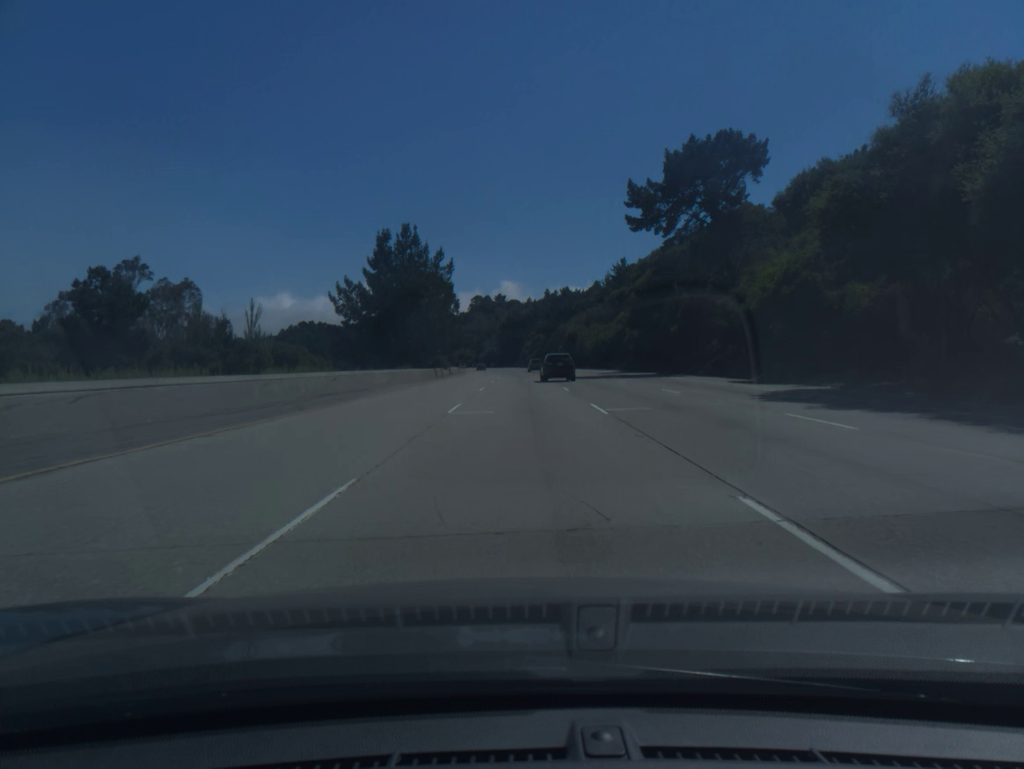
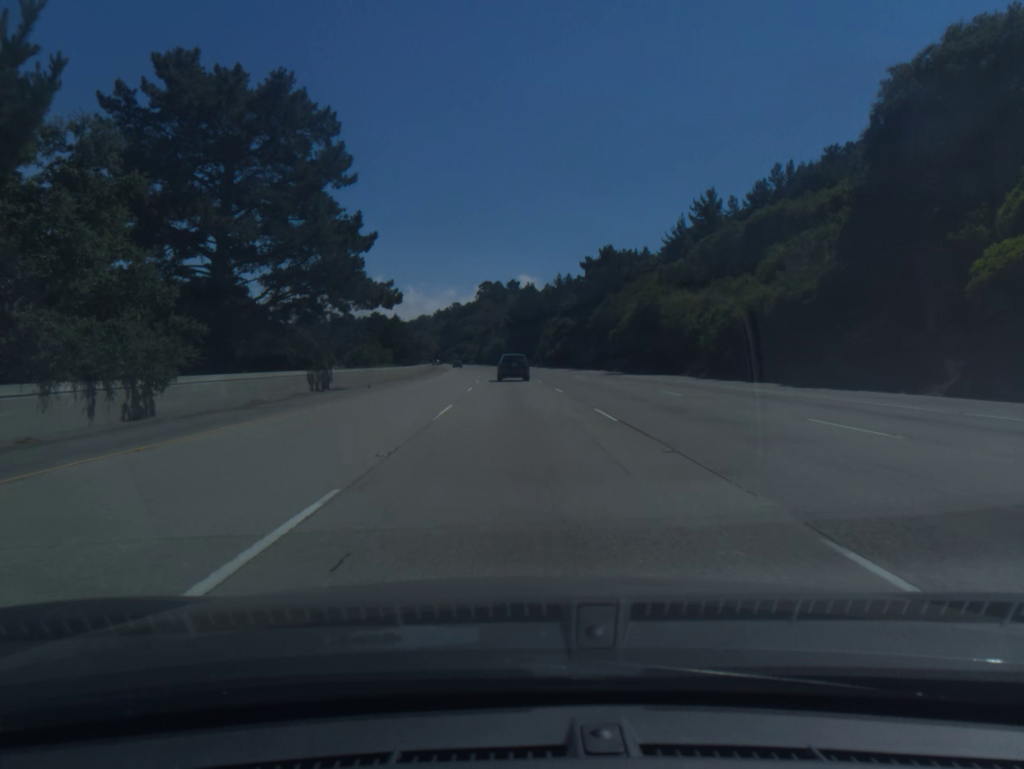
(-0.1, +75.3) m; -1°
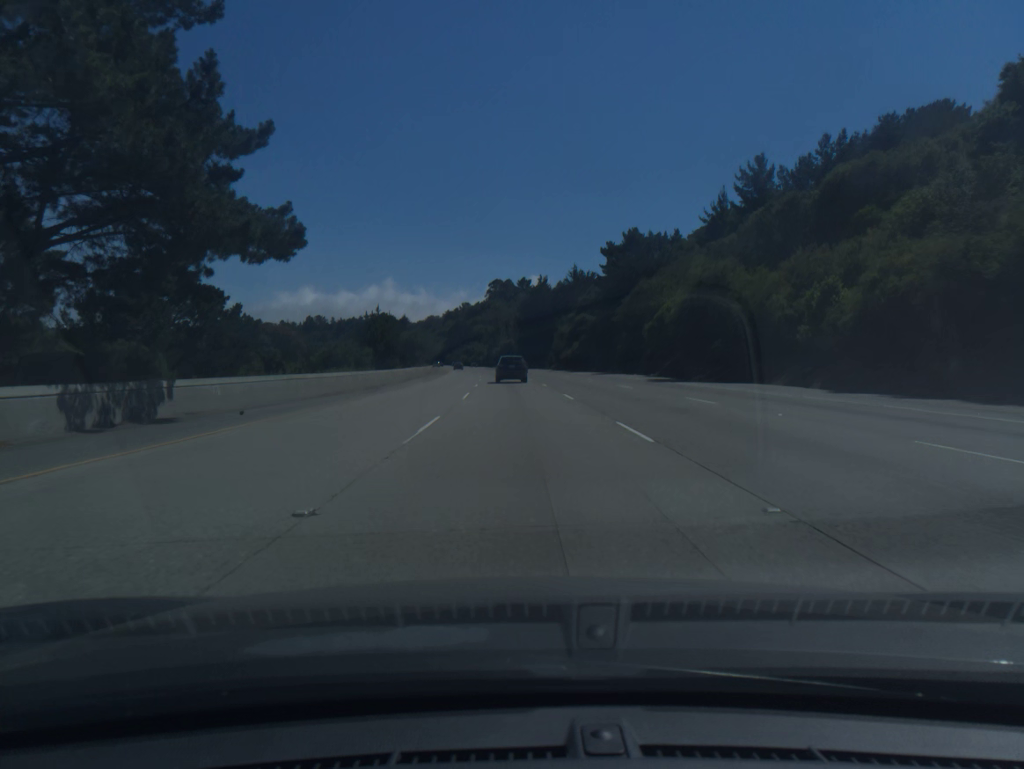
(-0.1, +18.8) m; -1°
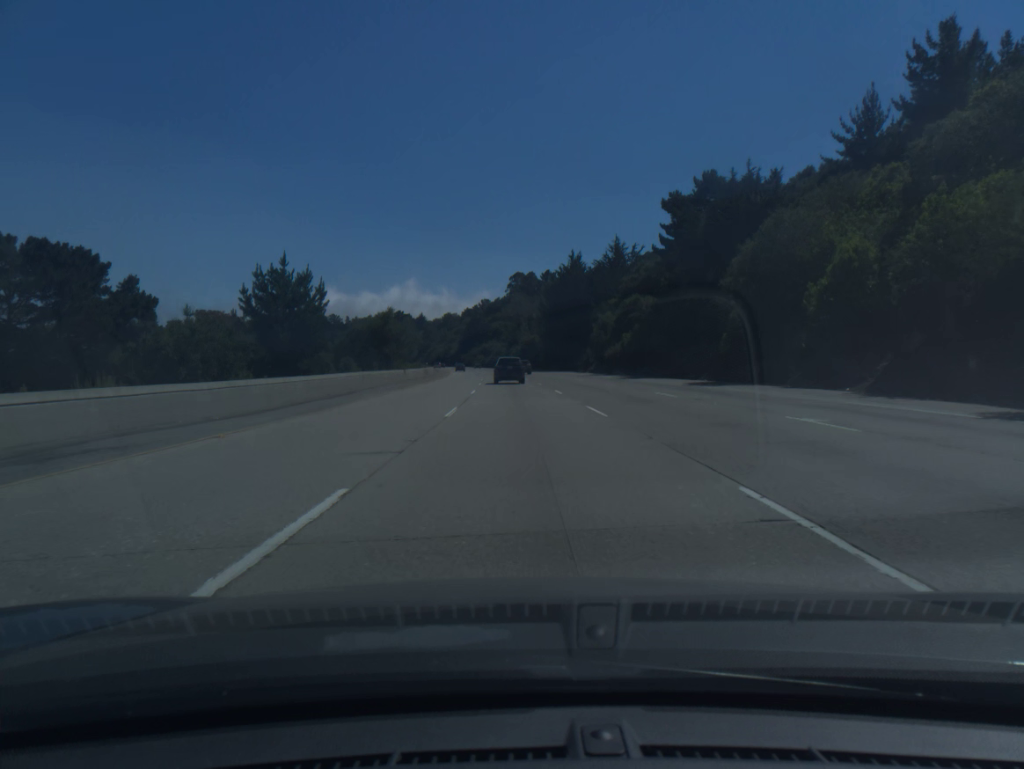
(-0.5, +37.4) m; -2°
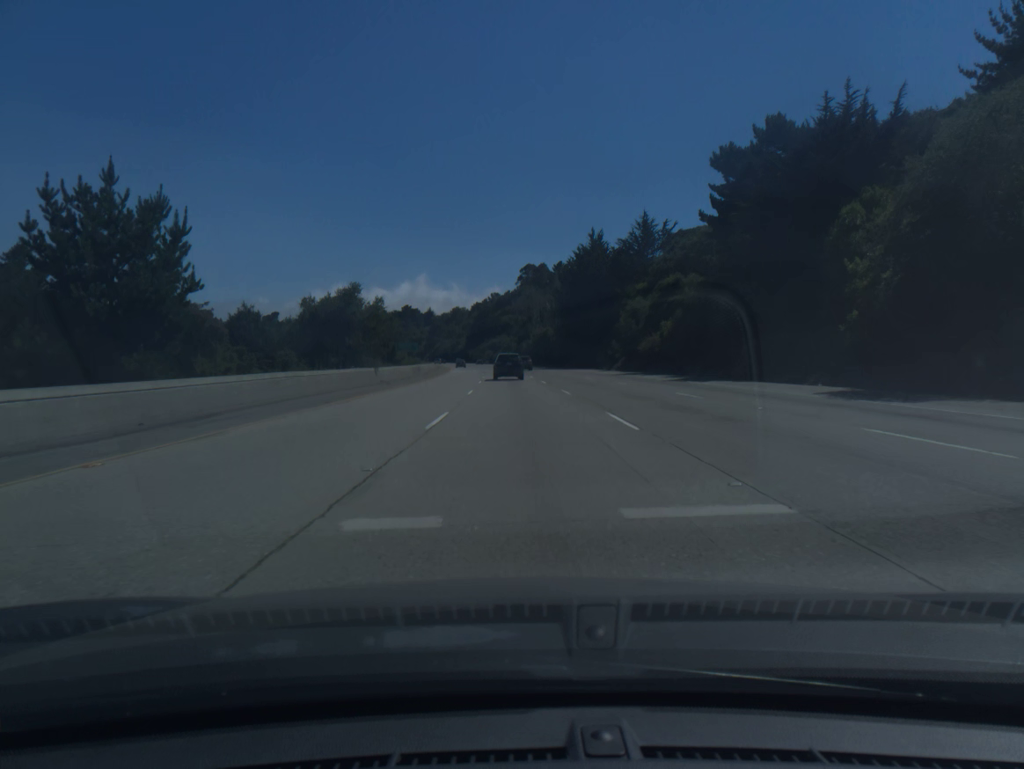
(-0.1, +18.5) m; -1°
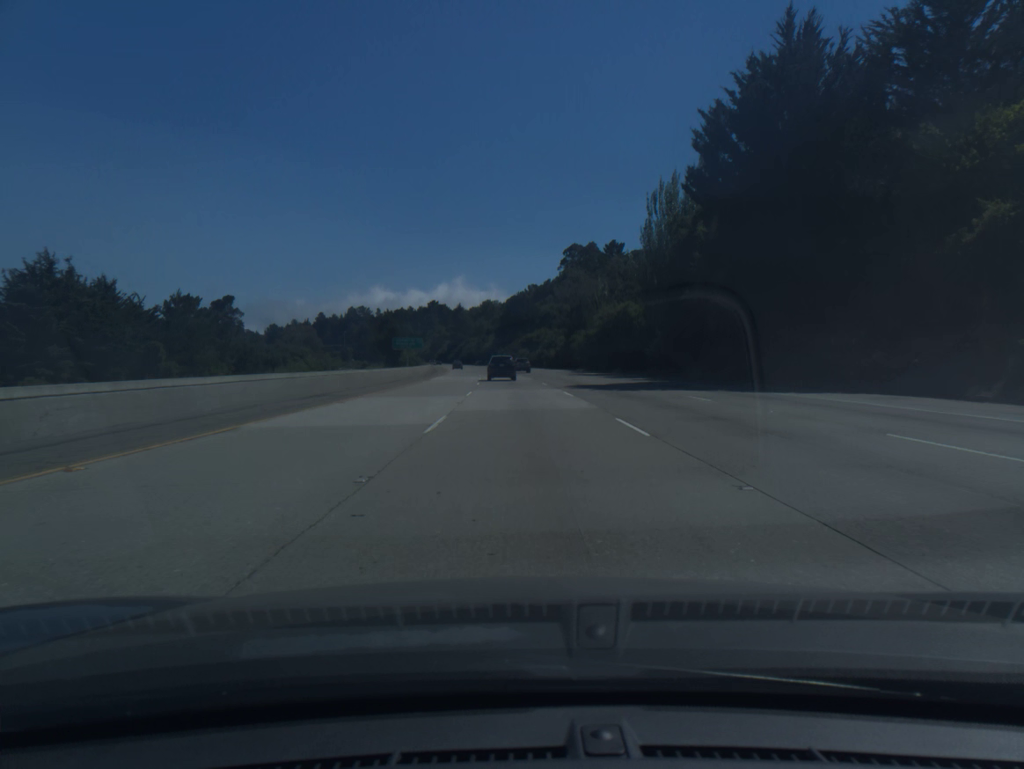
(-2.0, +73.5) m; -3°
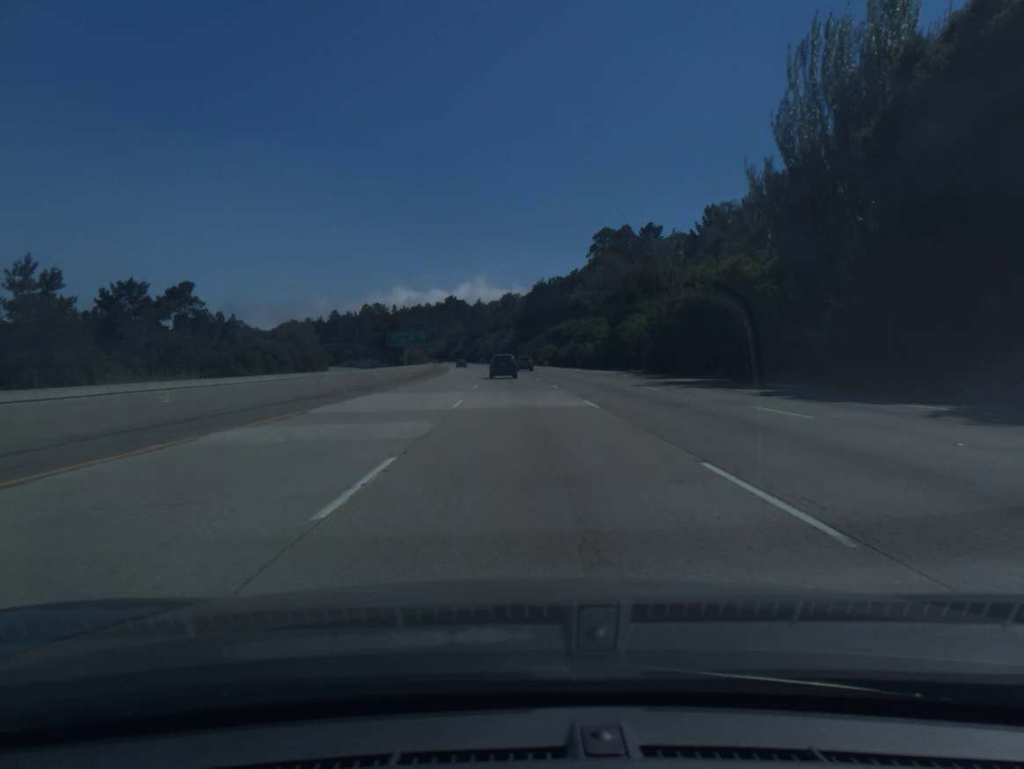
(-0.5, +36.6) m; -2°
